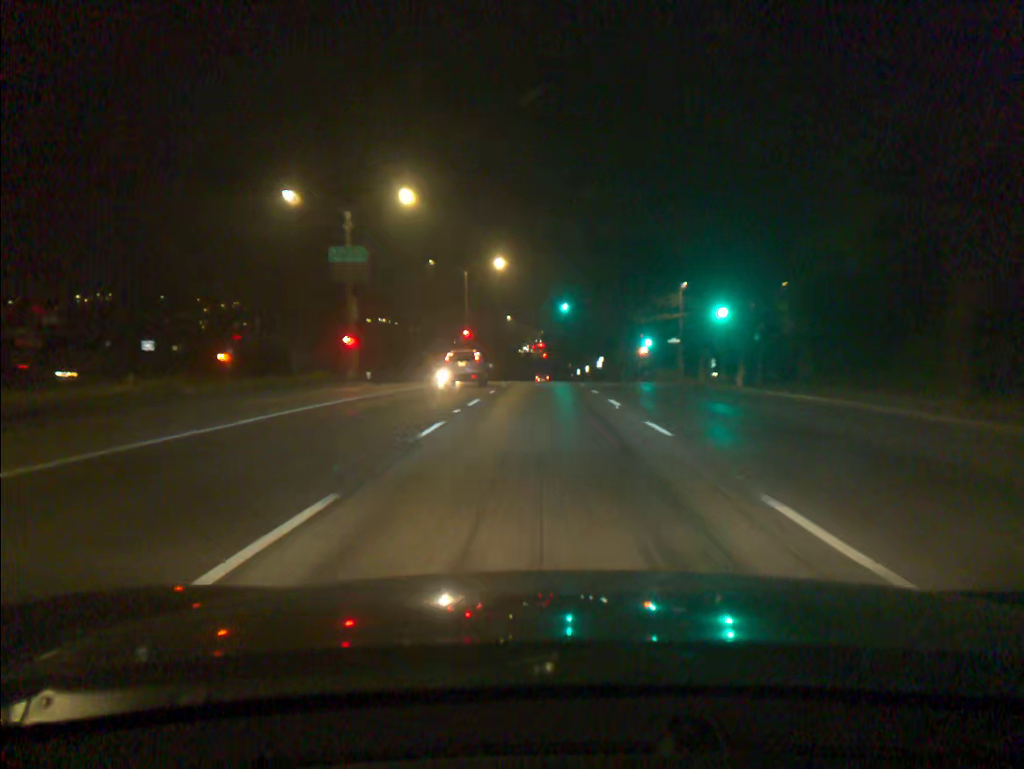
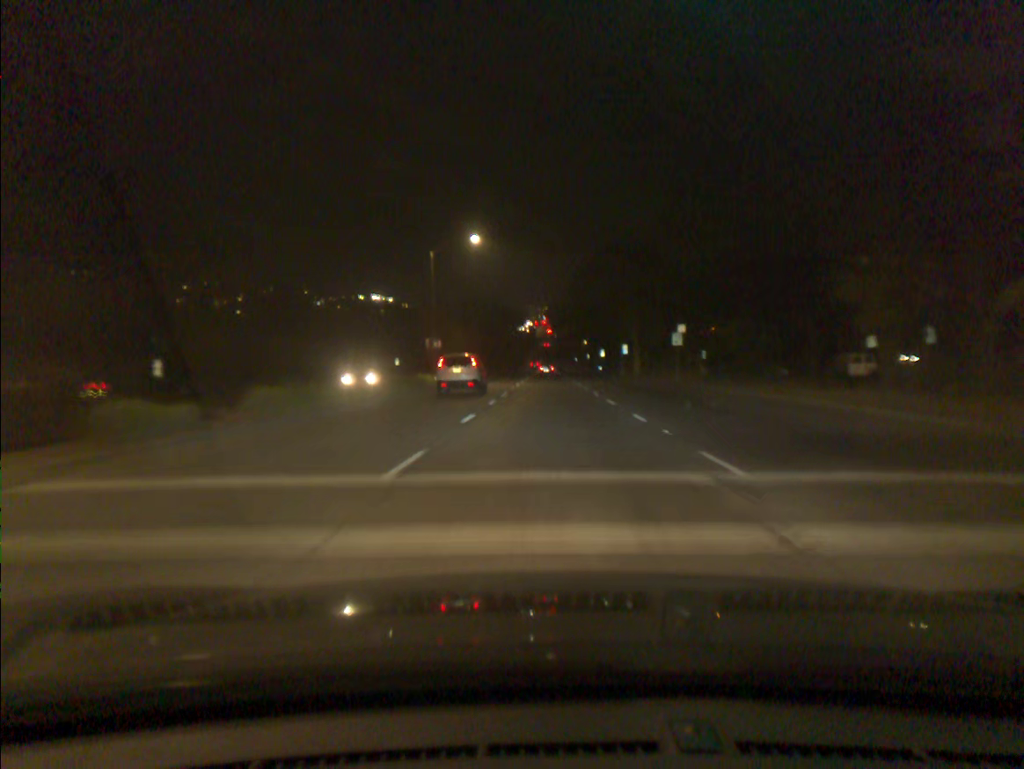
(-0.4, +59.8) m; 0°
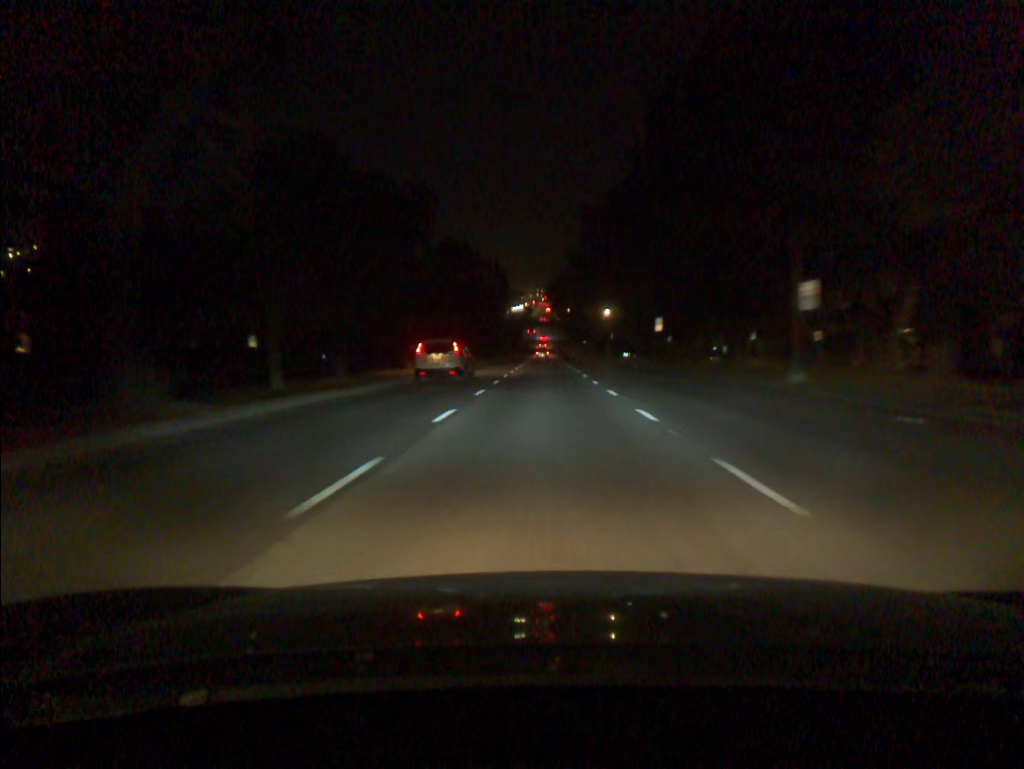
(+0.5, +61.1) m; 0°
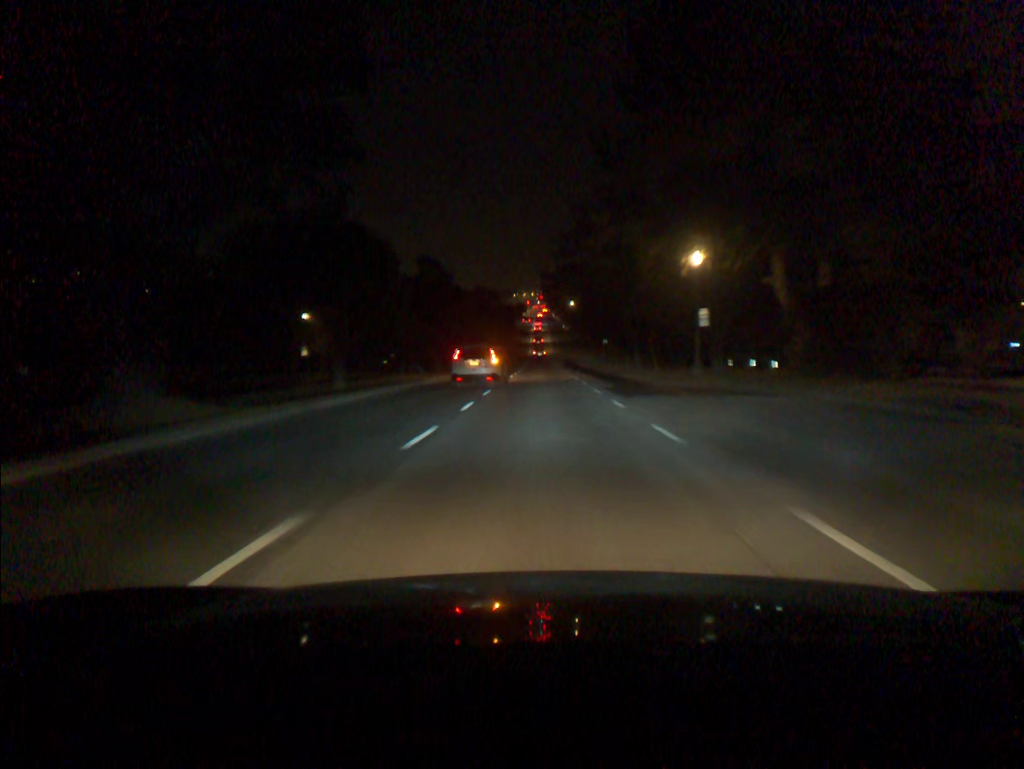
(+0.1, +61.0) m; 0°
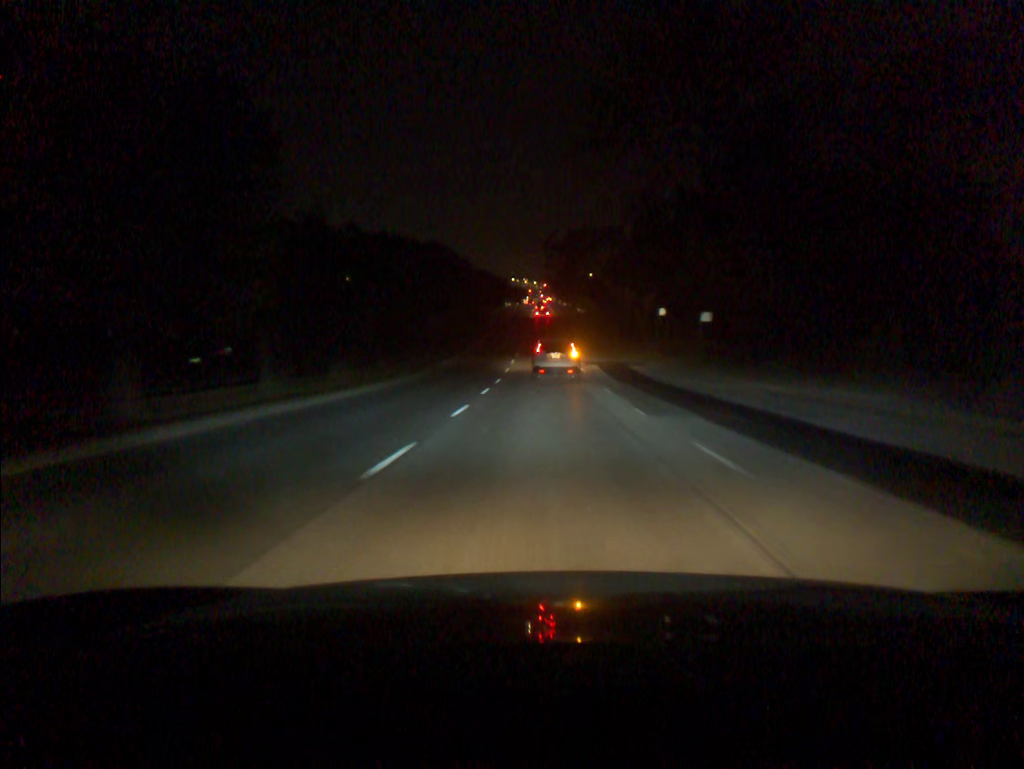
(-0.4, +60.8) m; 0°
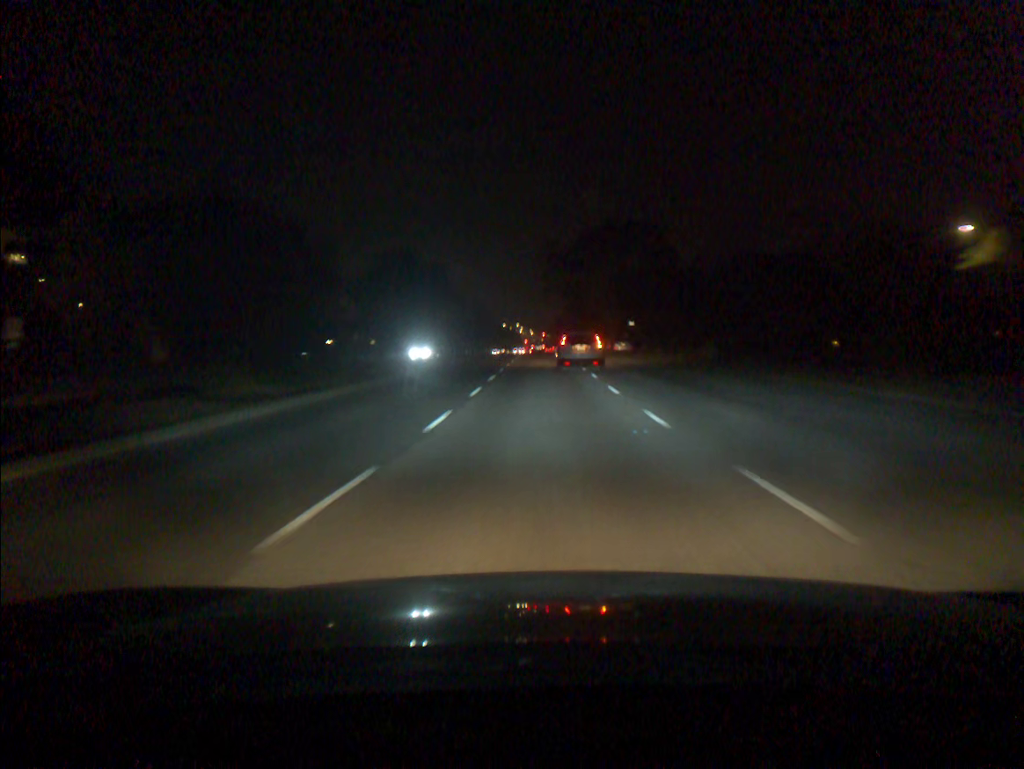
(+0.1, +60.4) m; 0°
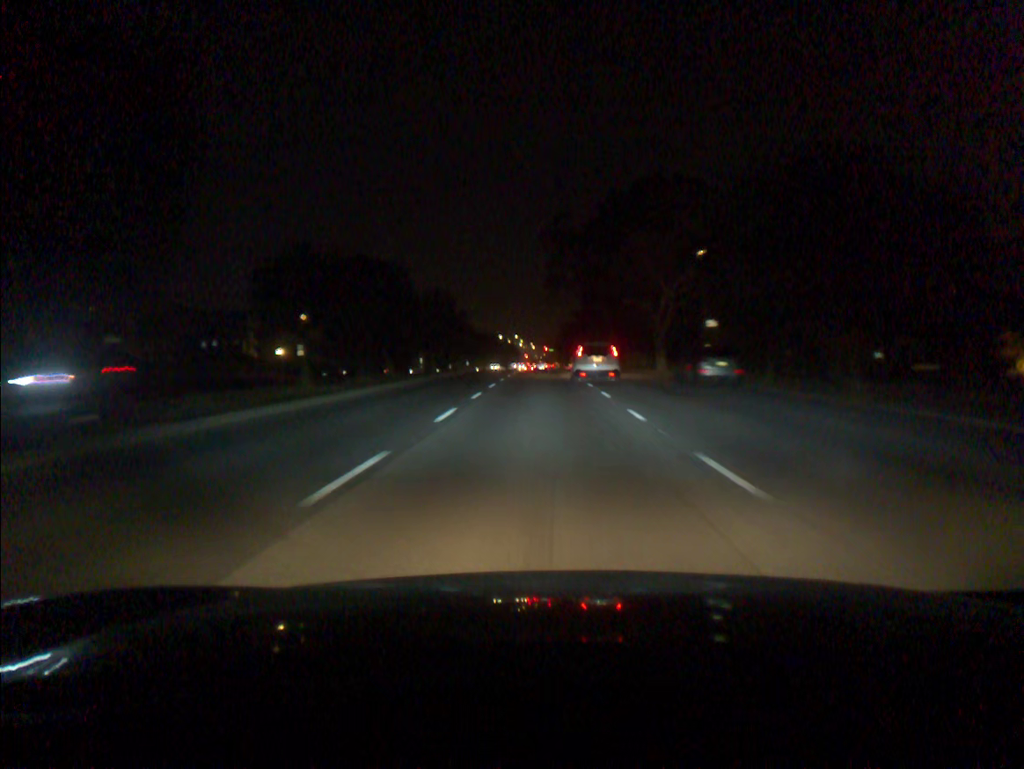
(+0.1, +34.3) m; 0°
